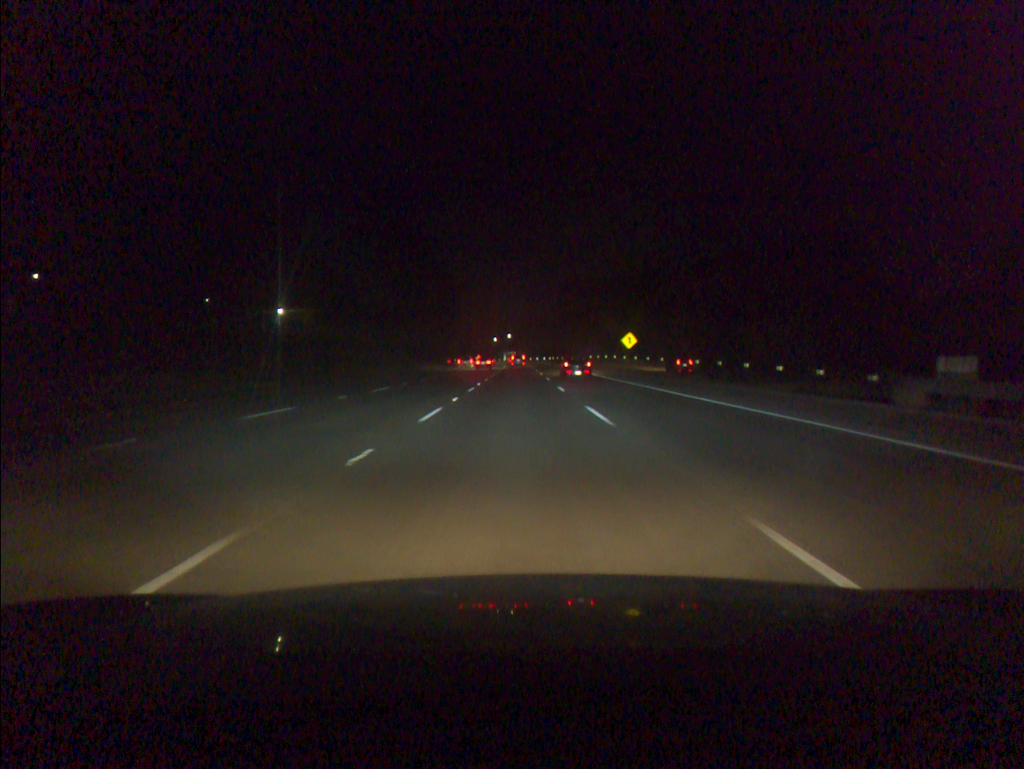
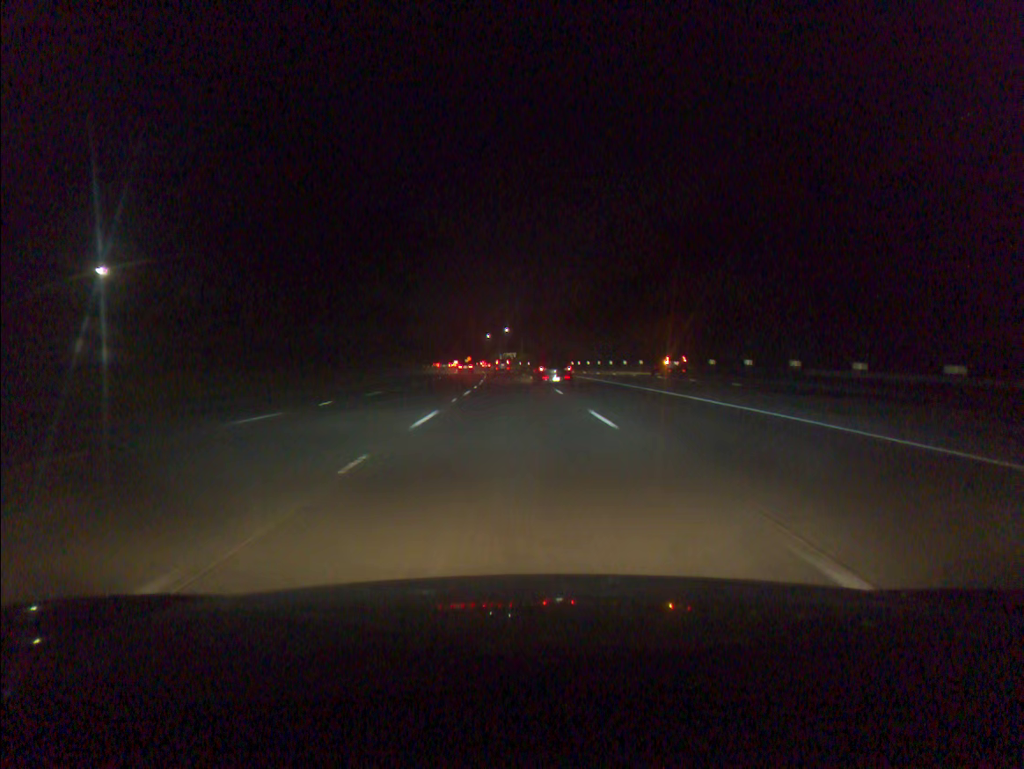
(-0.2, +88.7) m; 0°
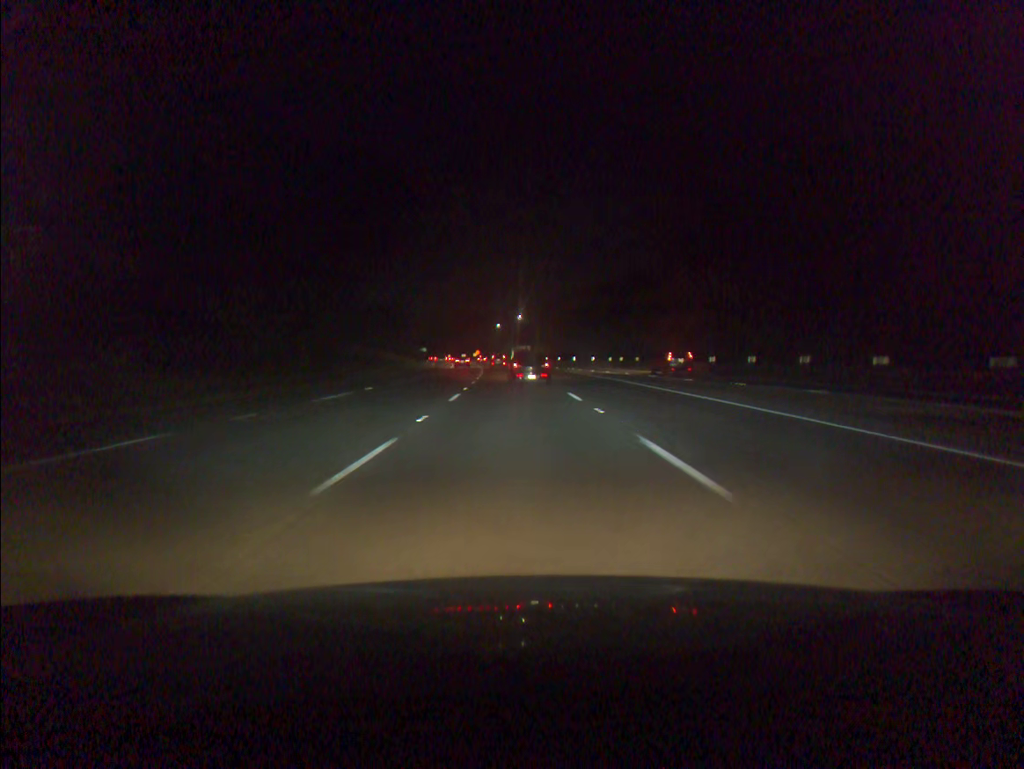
(-0.3, +36.3) m; -1°
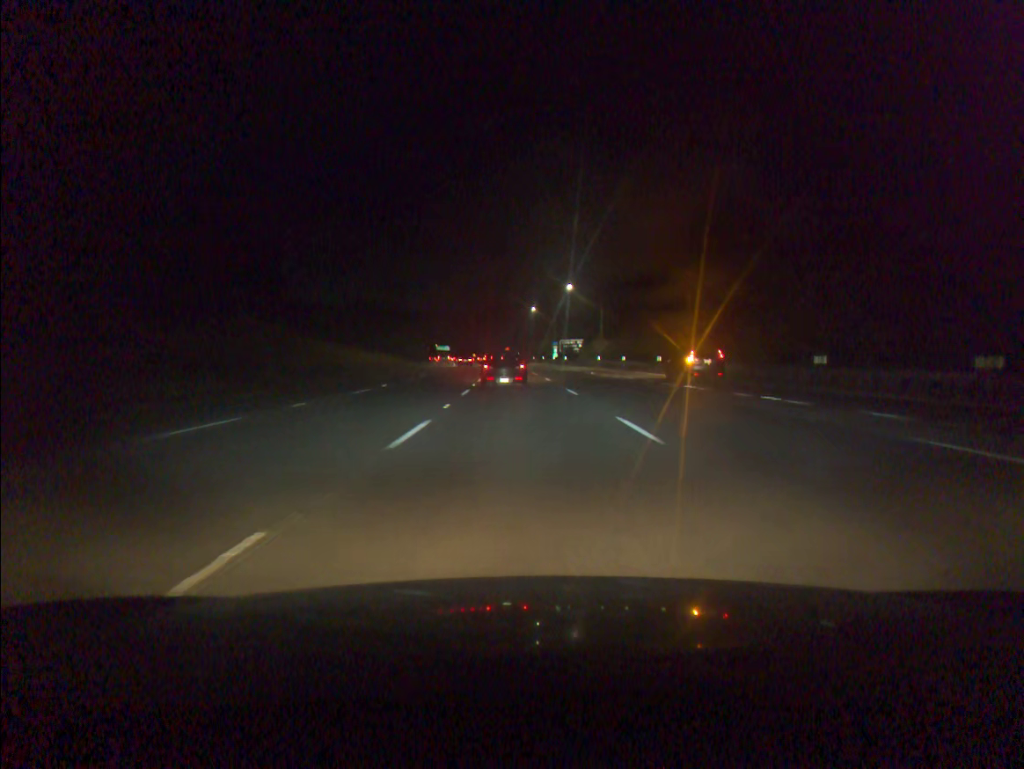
(-1.6, +70.0) m; -3°
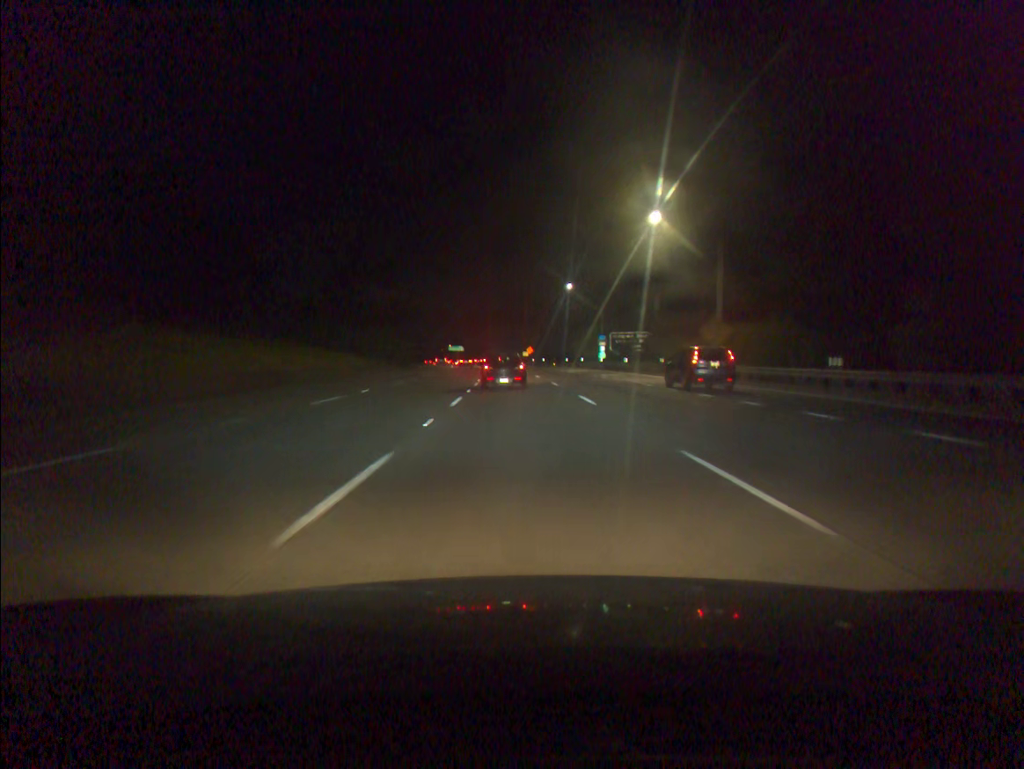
(-0.7, +49.1) m; -2°
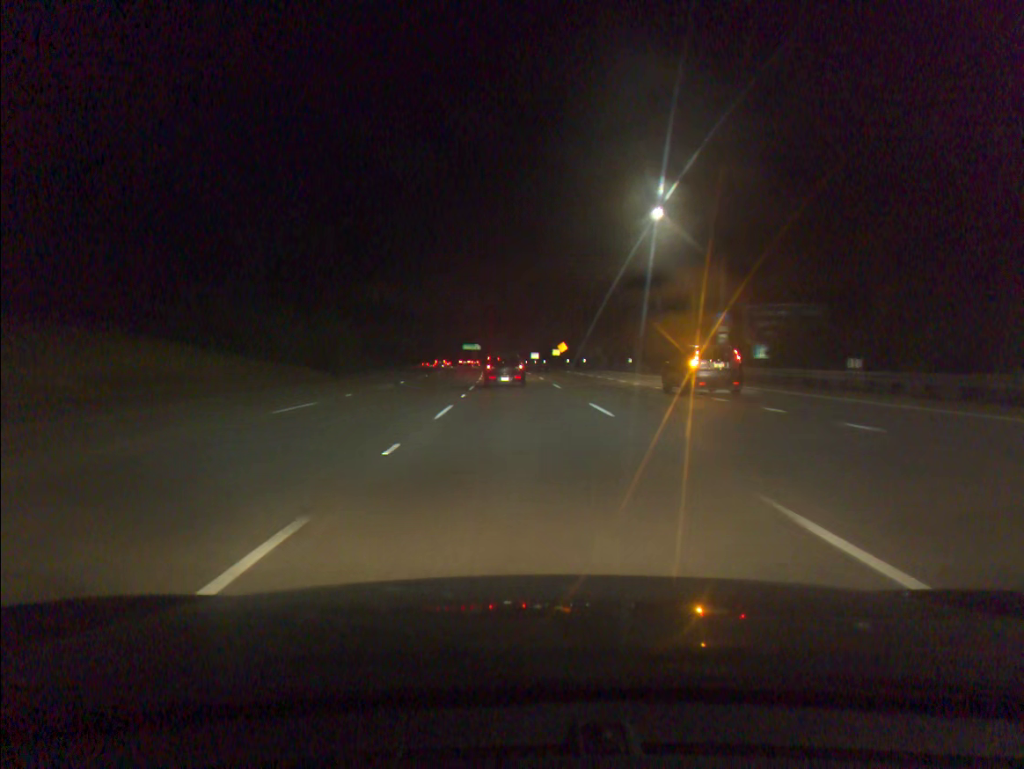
(-0.7, +47.7) m; -2°
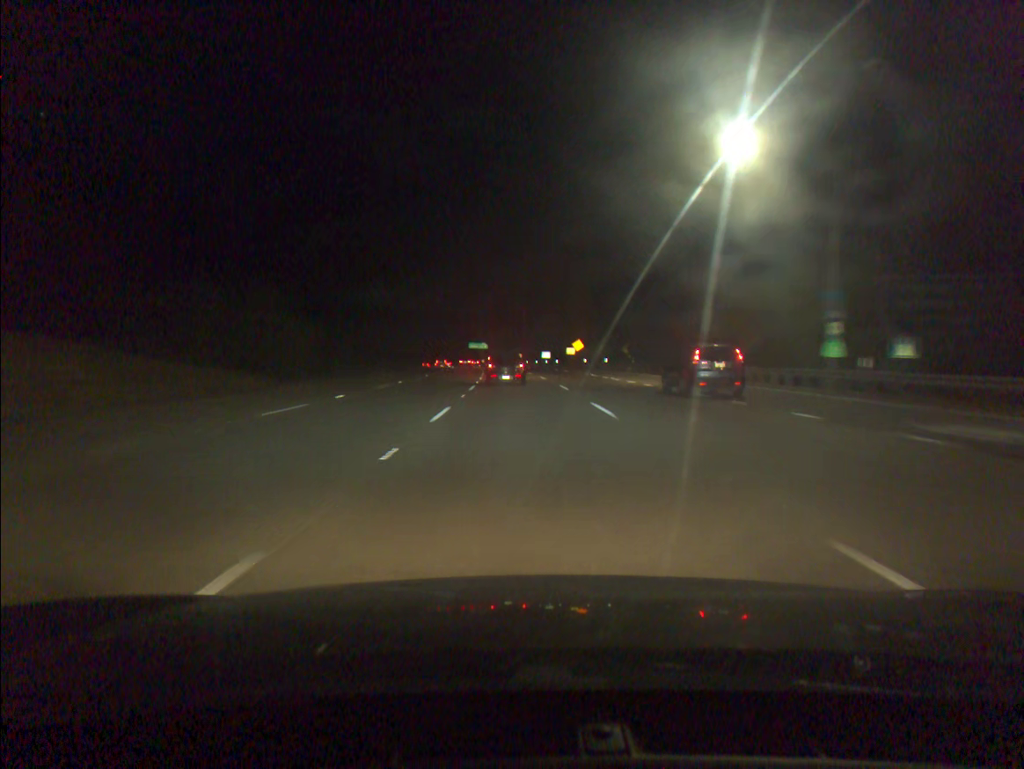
(-0.1, +15.7) m; -1°
